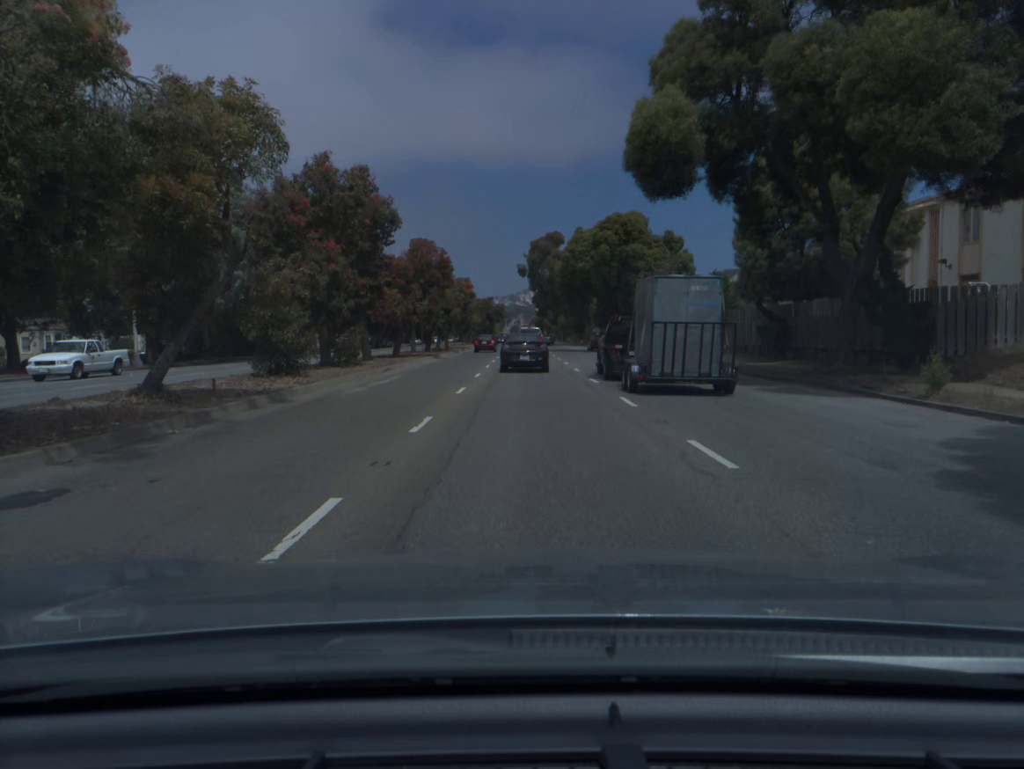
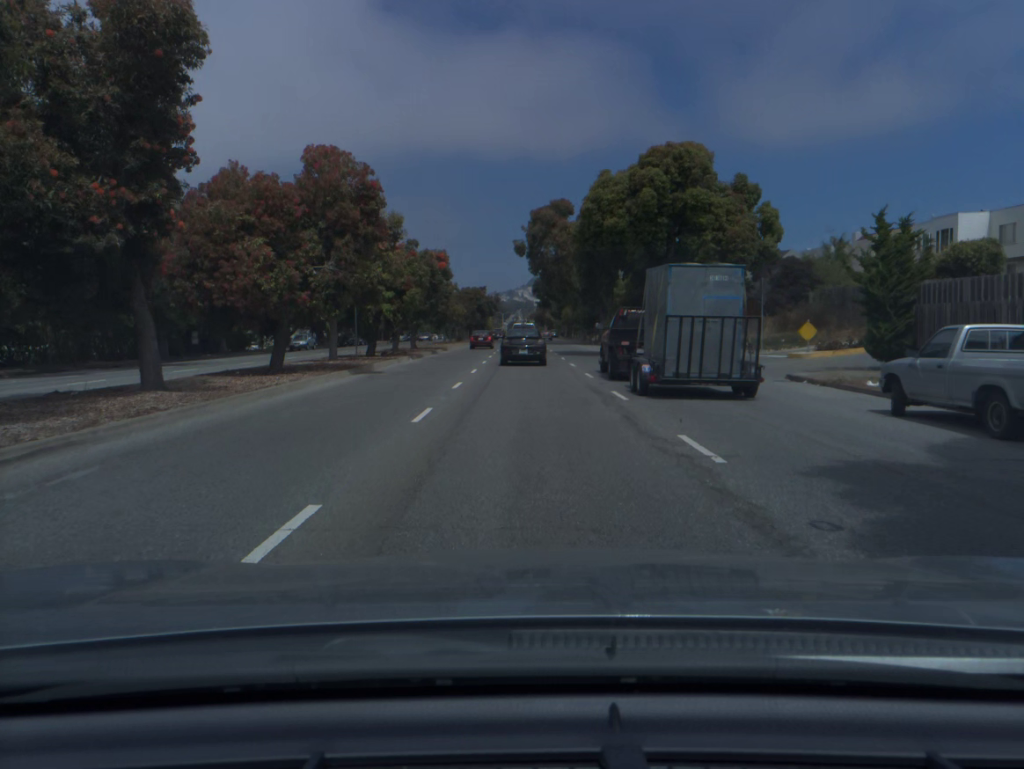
(0.0, +21.7) m; 0°
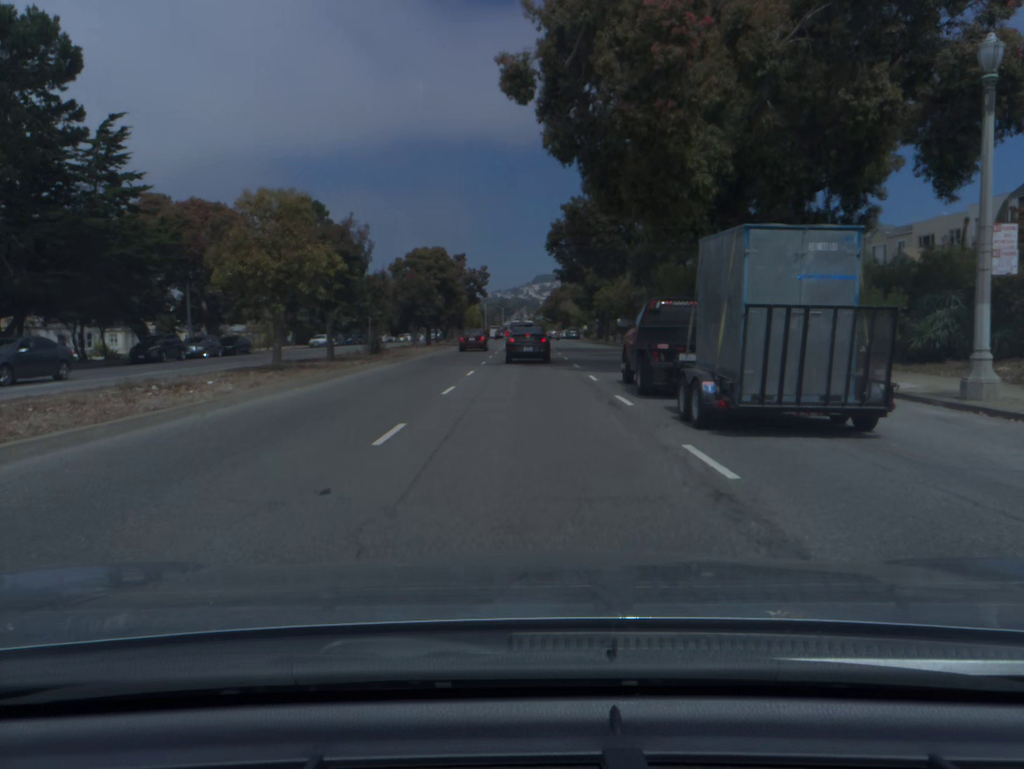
(0.0, +52.9) m; 0°
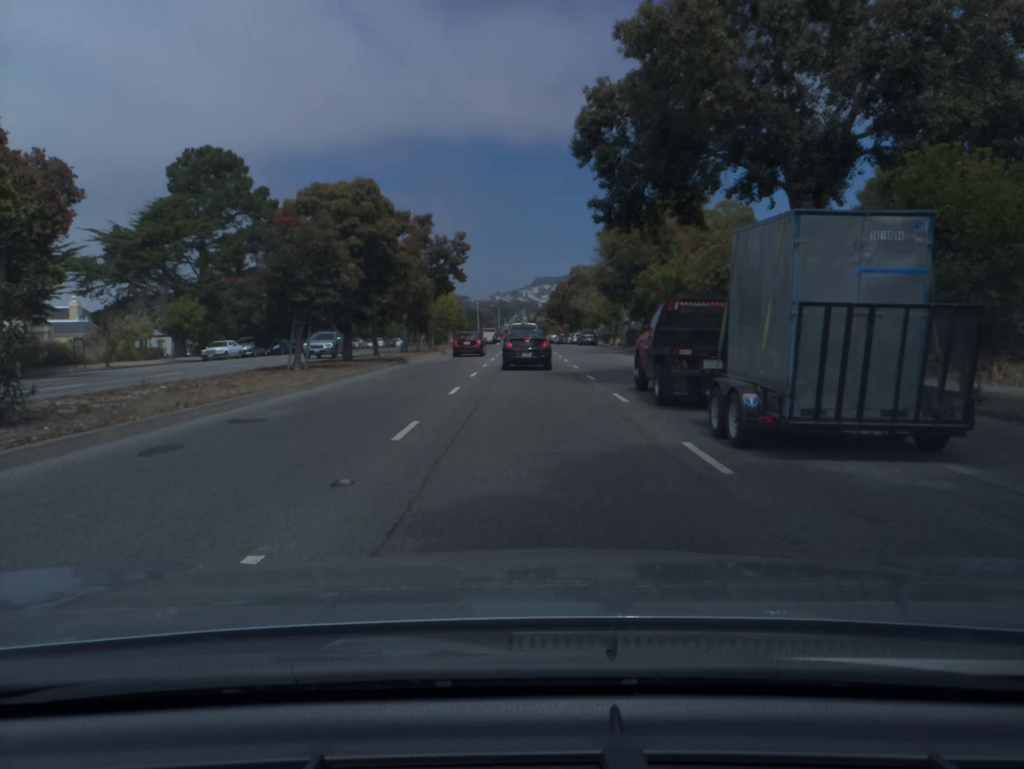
(-0.1, +28.4) m; 0°
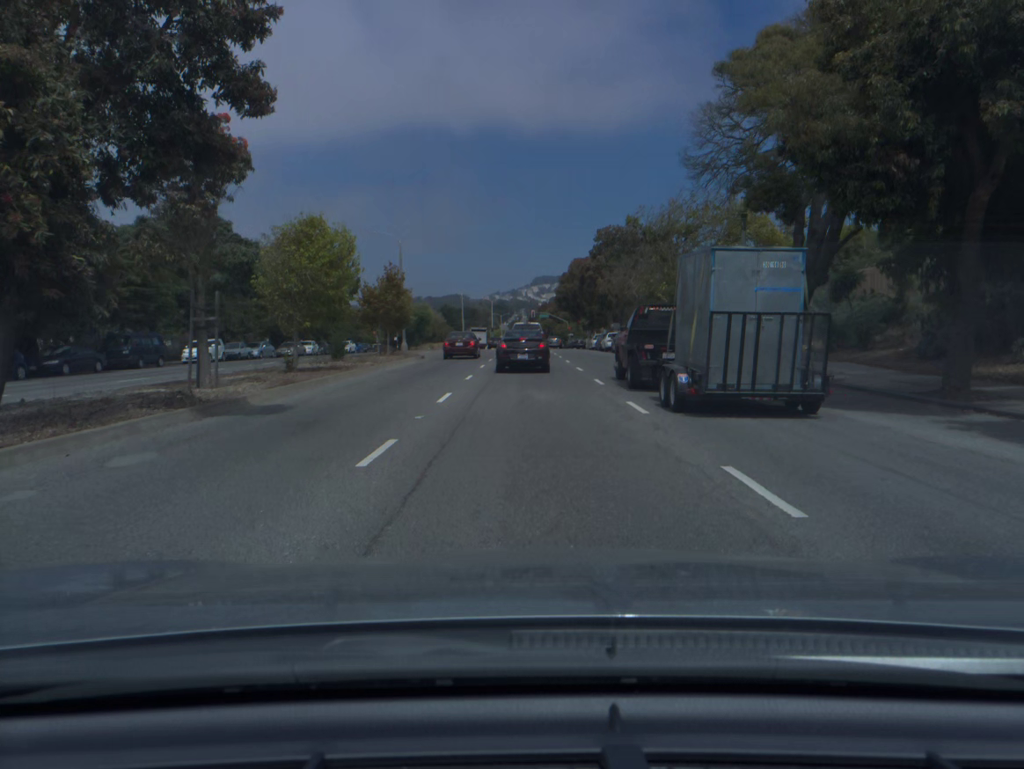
(+0.1, +38.5) m; 0°
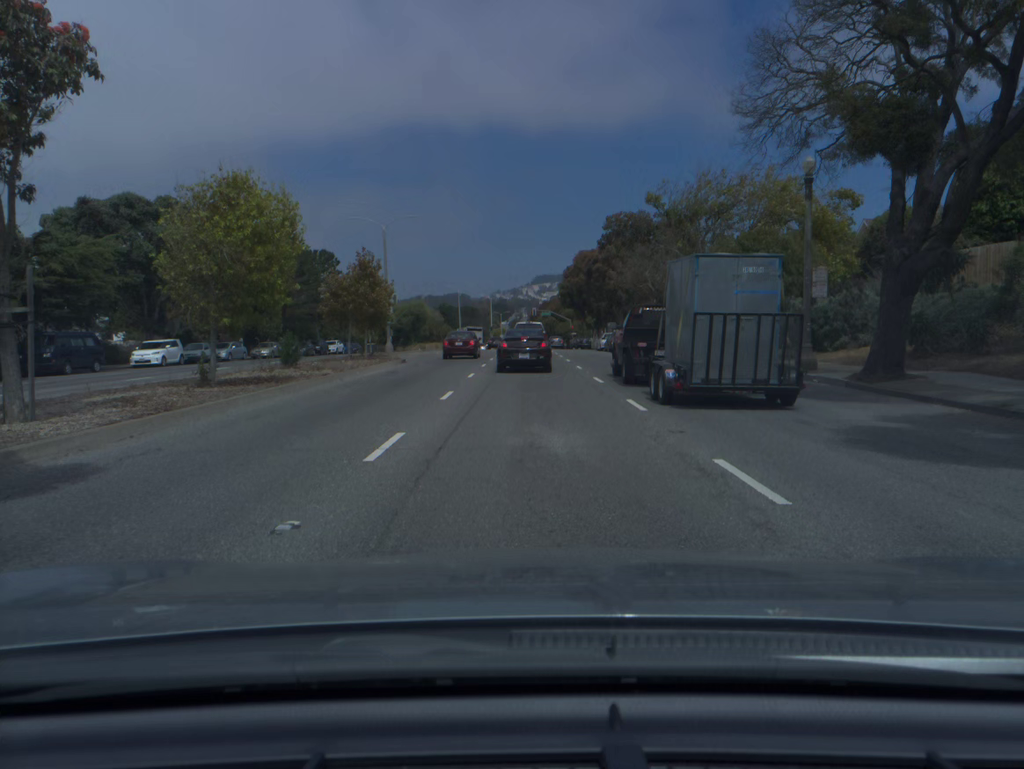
(0.0, +7.0) m; 0°
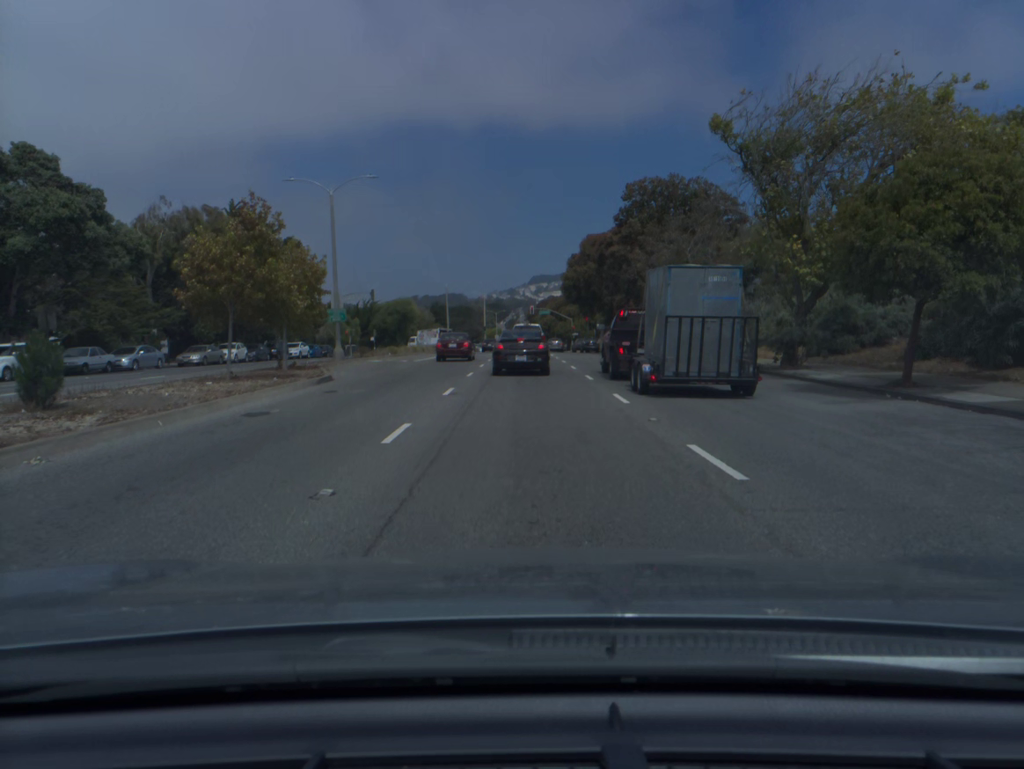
(0.0, +13.7) m; 0°
